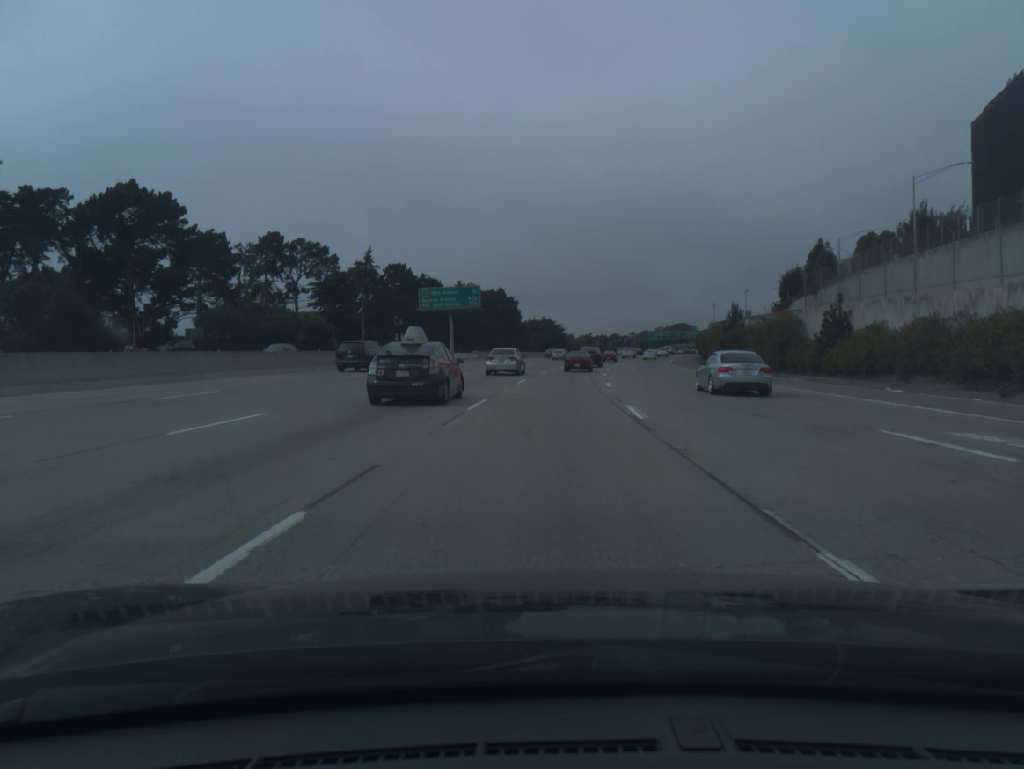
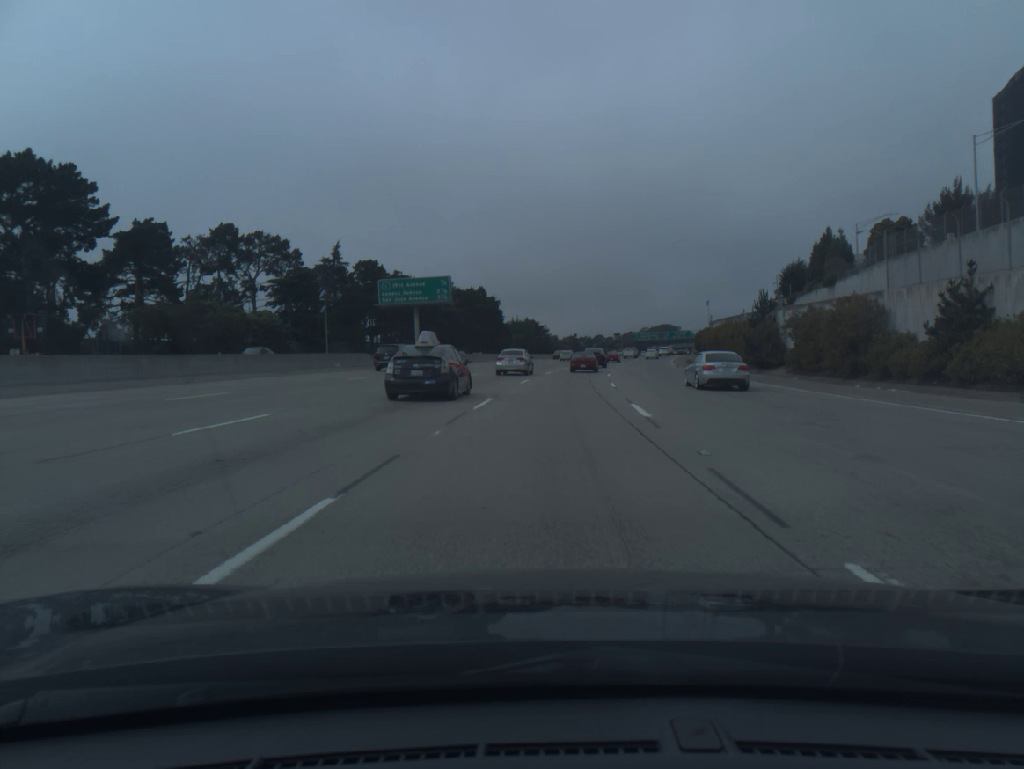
(+0.1, +13.9) m; +1°
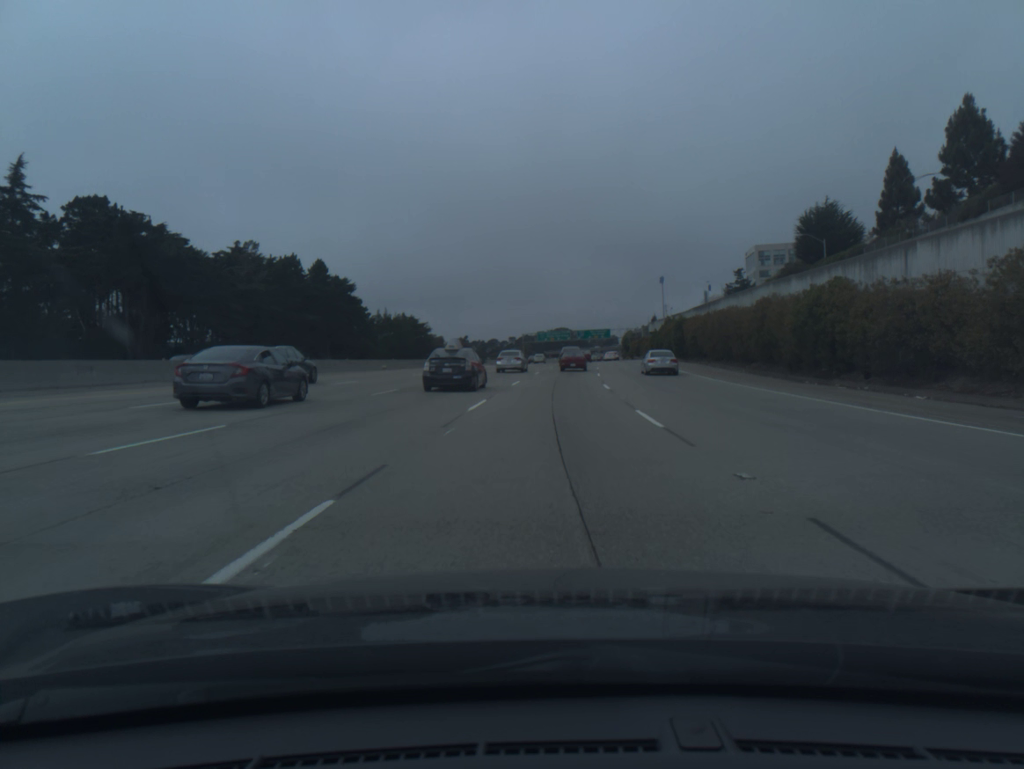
(+4.6, +72.9) m; +8°
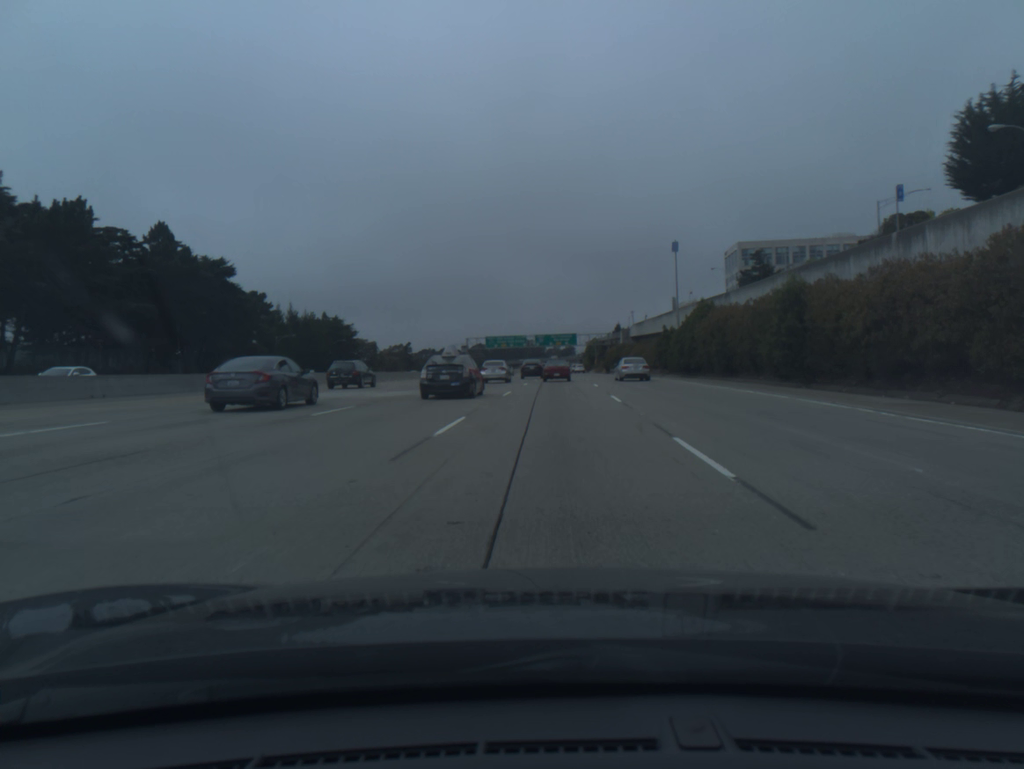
(+1.6, +48.2) m; +3°
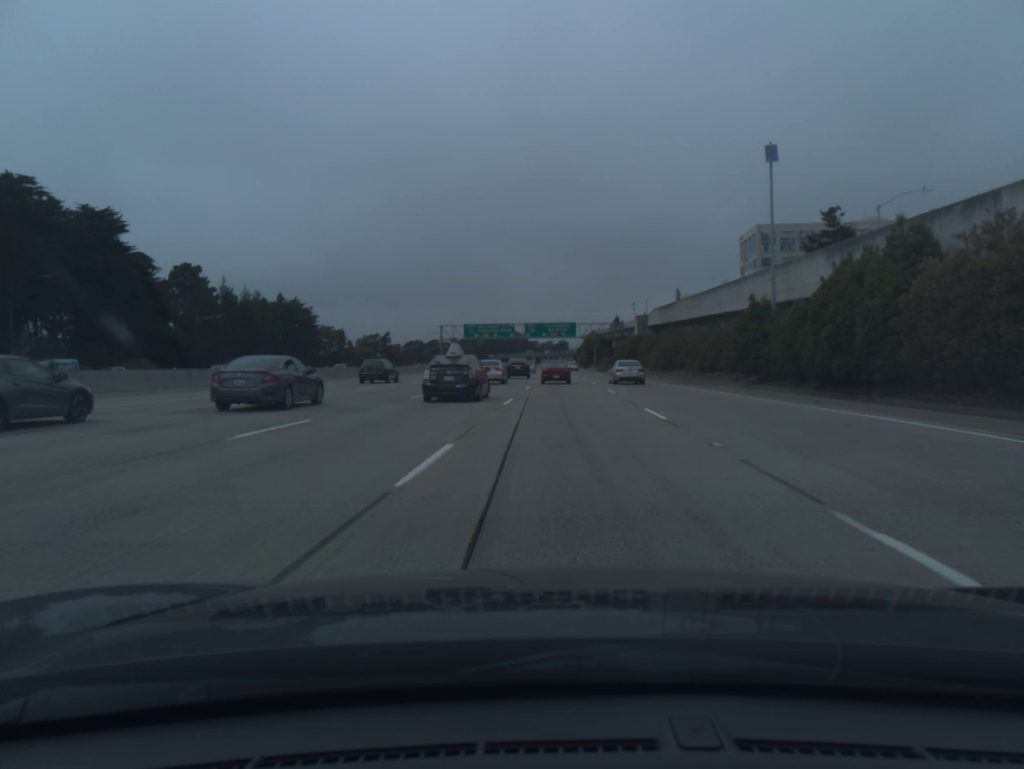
(+0.3, +34.0) m; +1°
